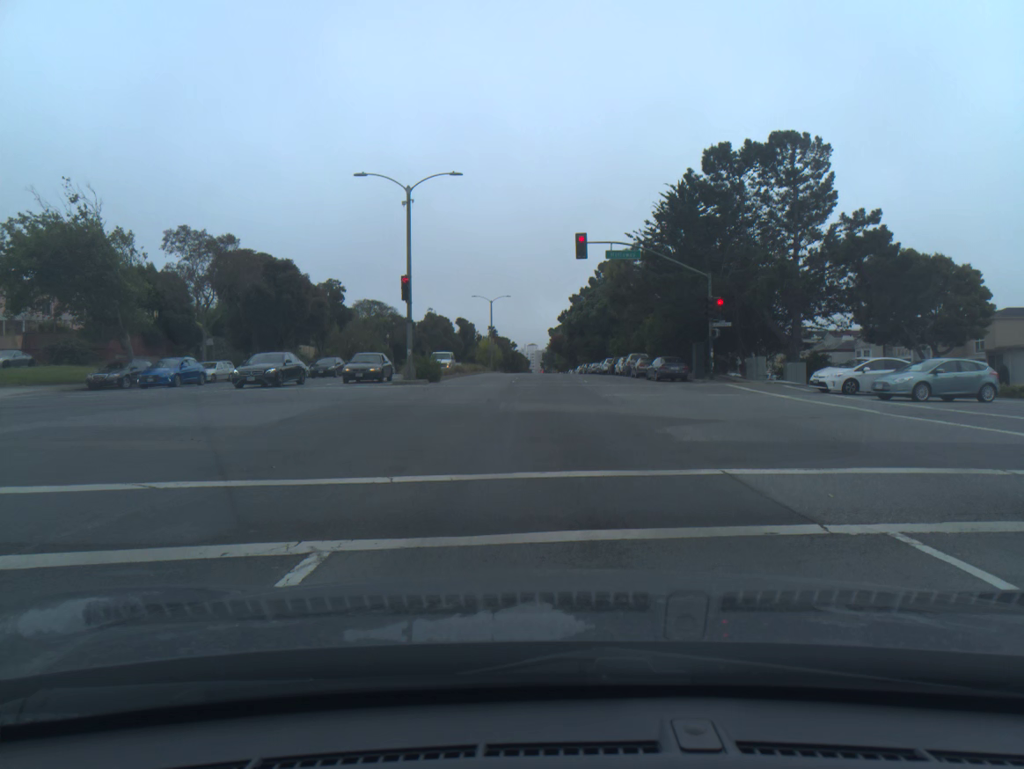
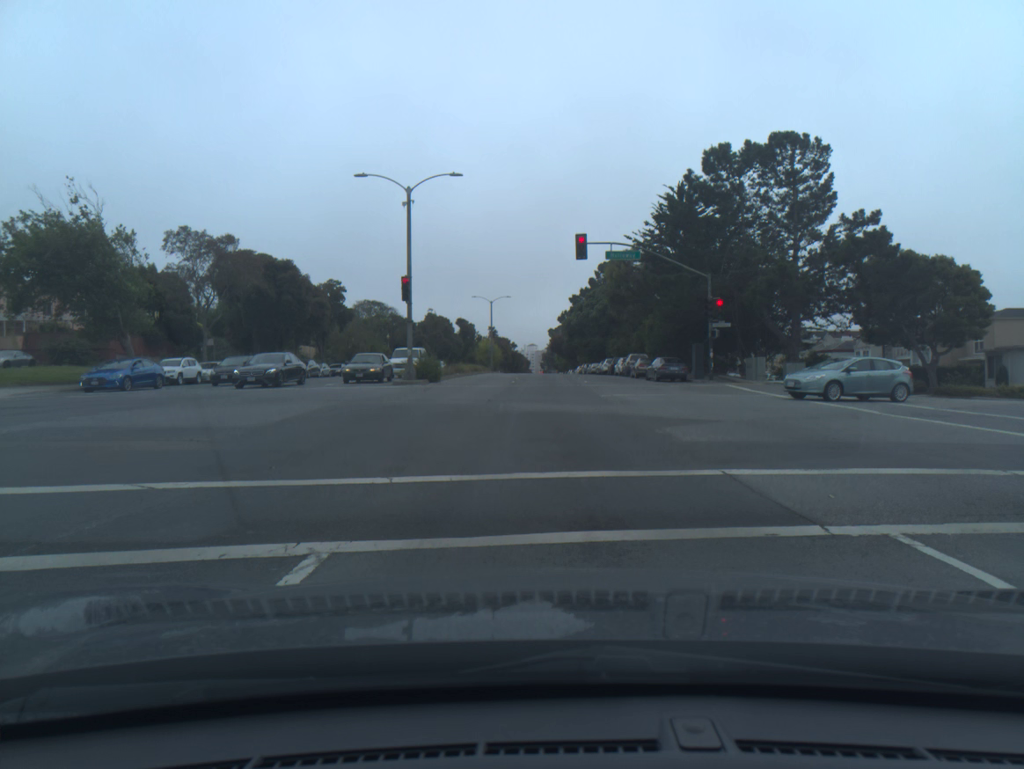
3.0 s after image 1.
(0.0, 0.0) m; 0°
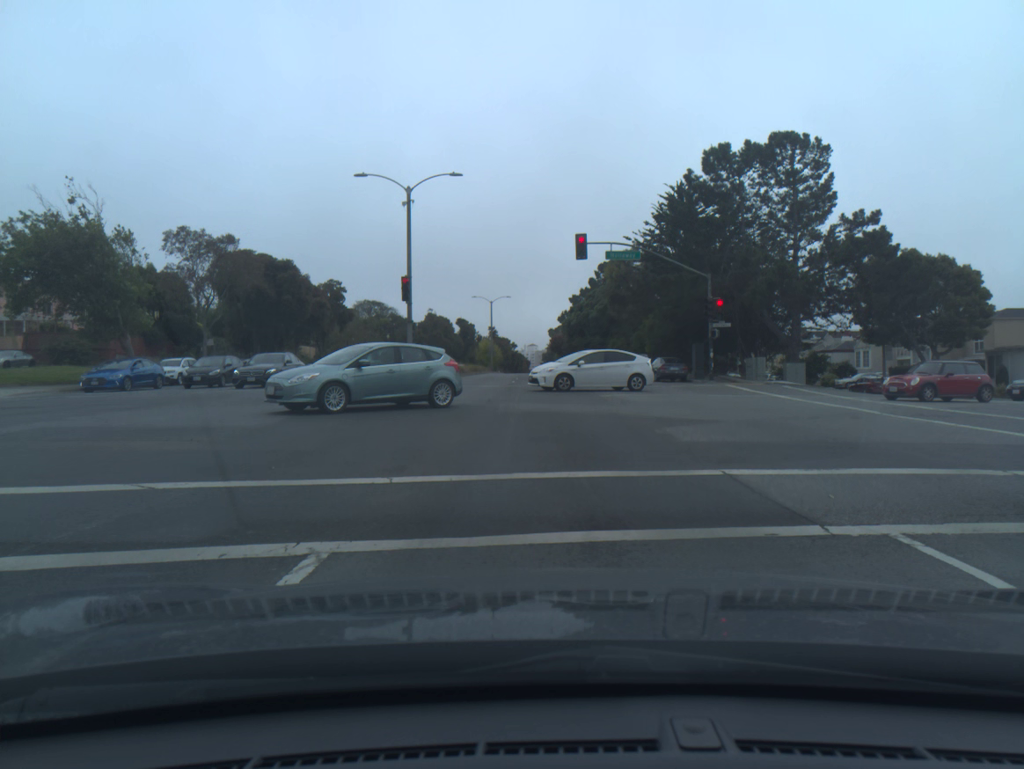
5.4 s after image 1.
(0.0, 0.0) m; 0°
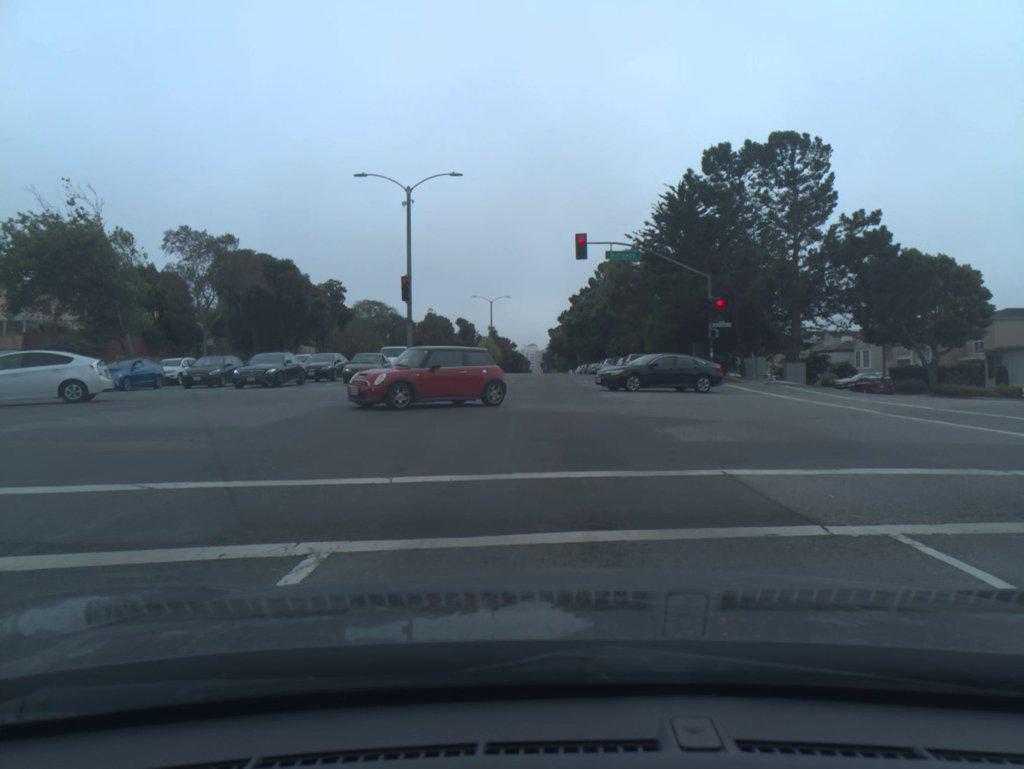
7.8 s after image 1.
(0.0, 0.0) m; 0°
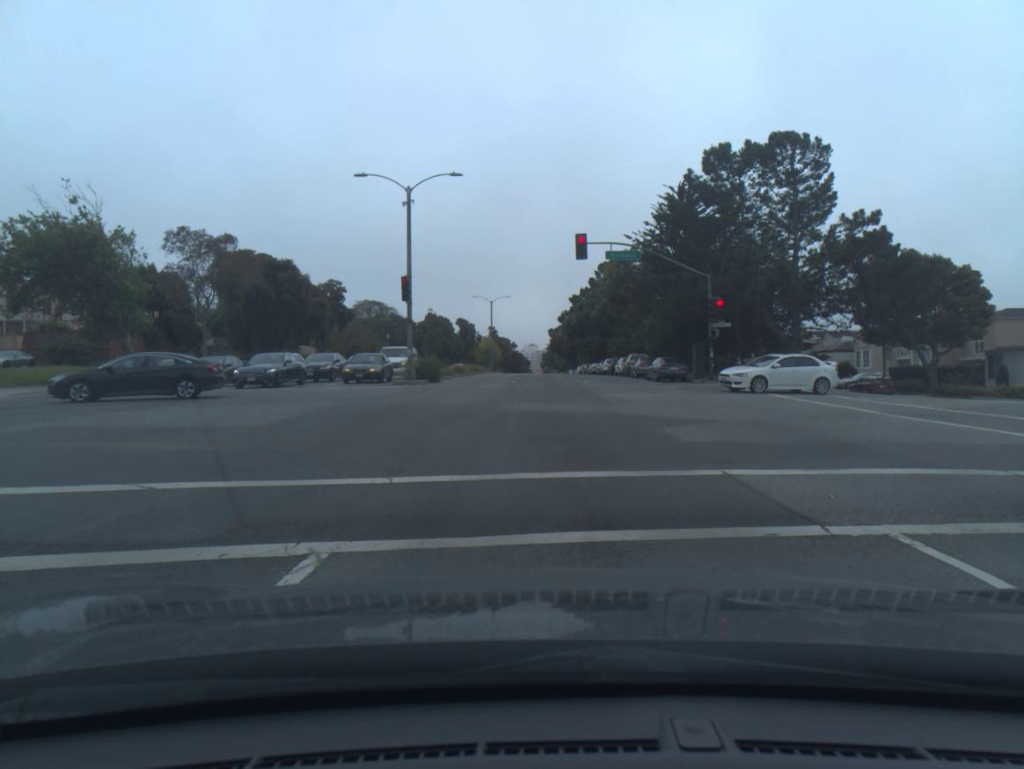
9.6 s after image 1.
(0.0, 0.0) m; 0°
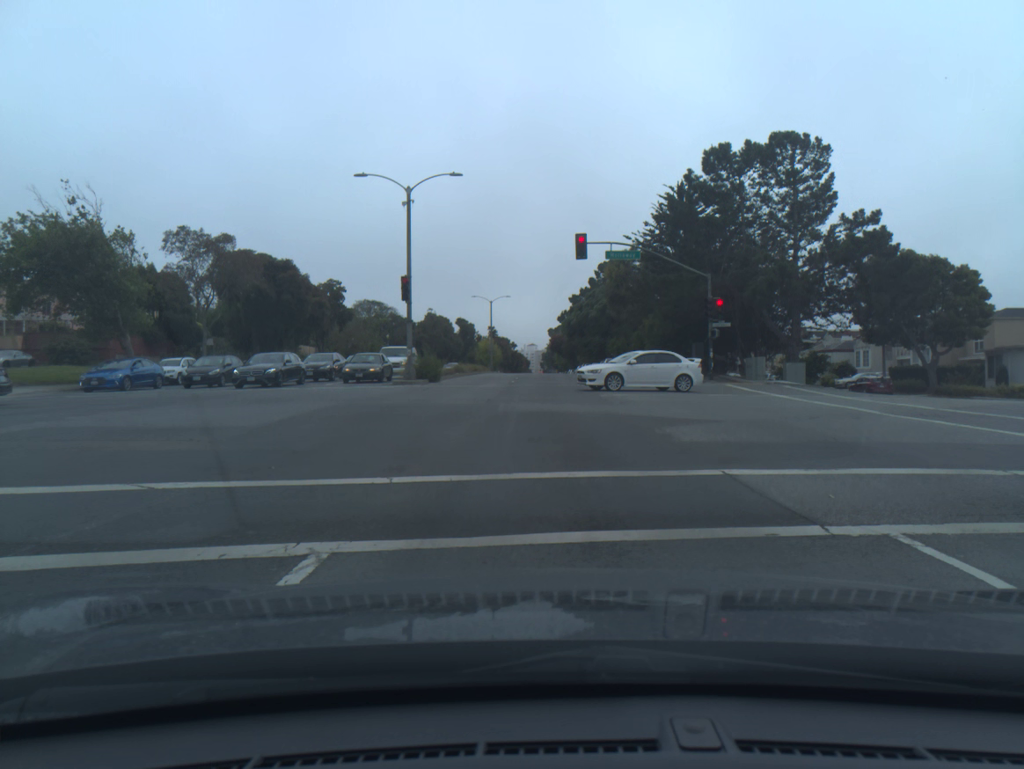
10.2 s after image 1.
(0.0, 0.0) m; 0°
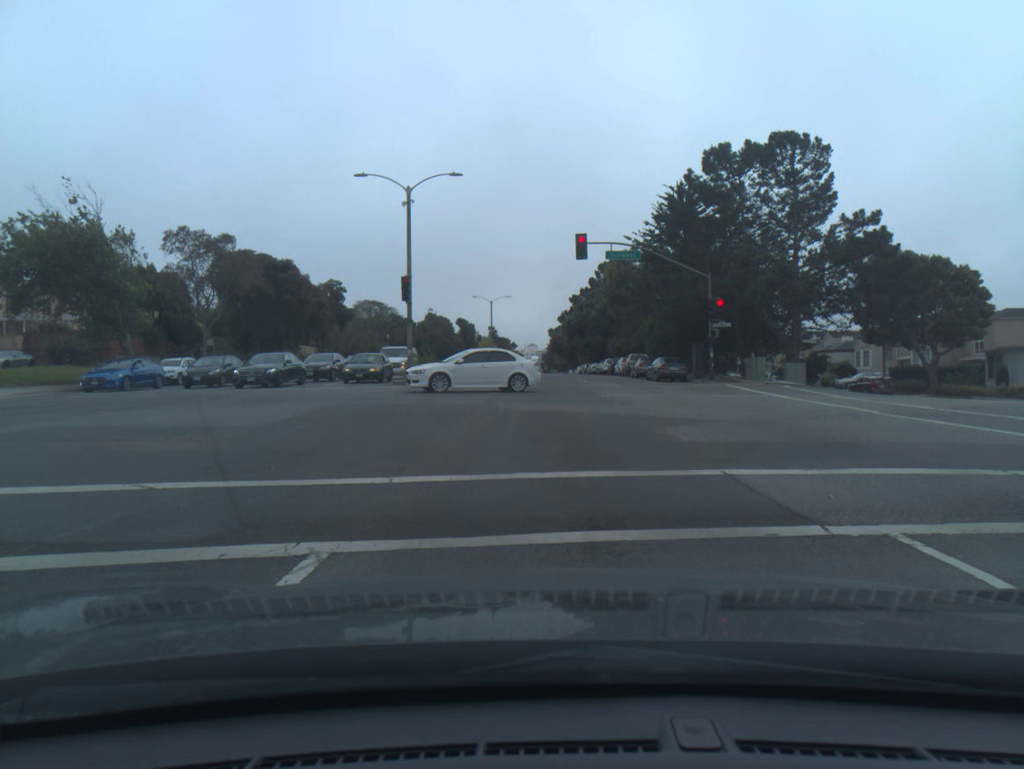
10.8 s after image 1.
(0.0, 0.0) m; 0°
